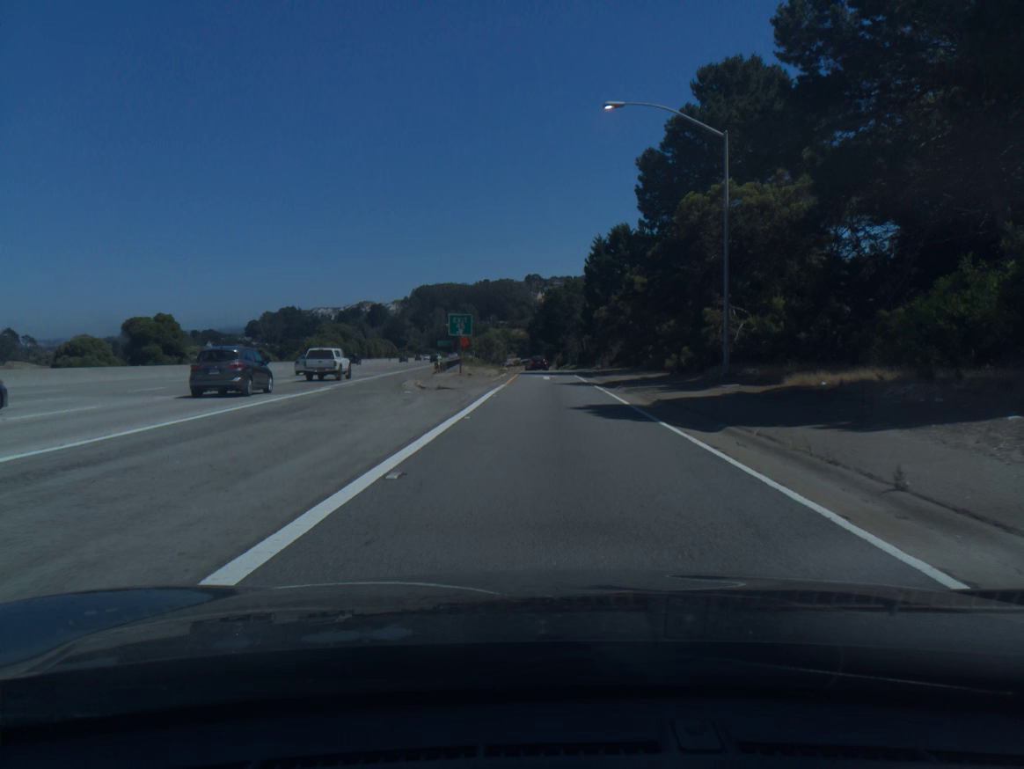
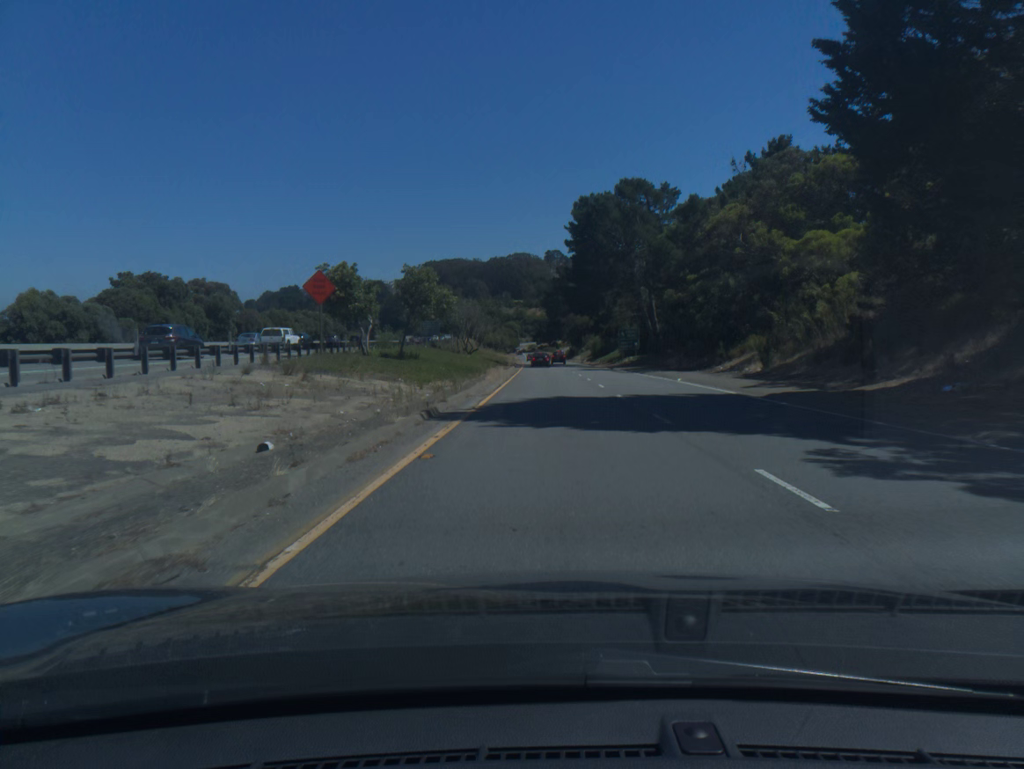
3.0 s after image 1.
(-0.5, +84.0) m; -1°
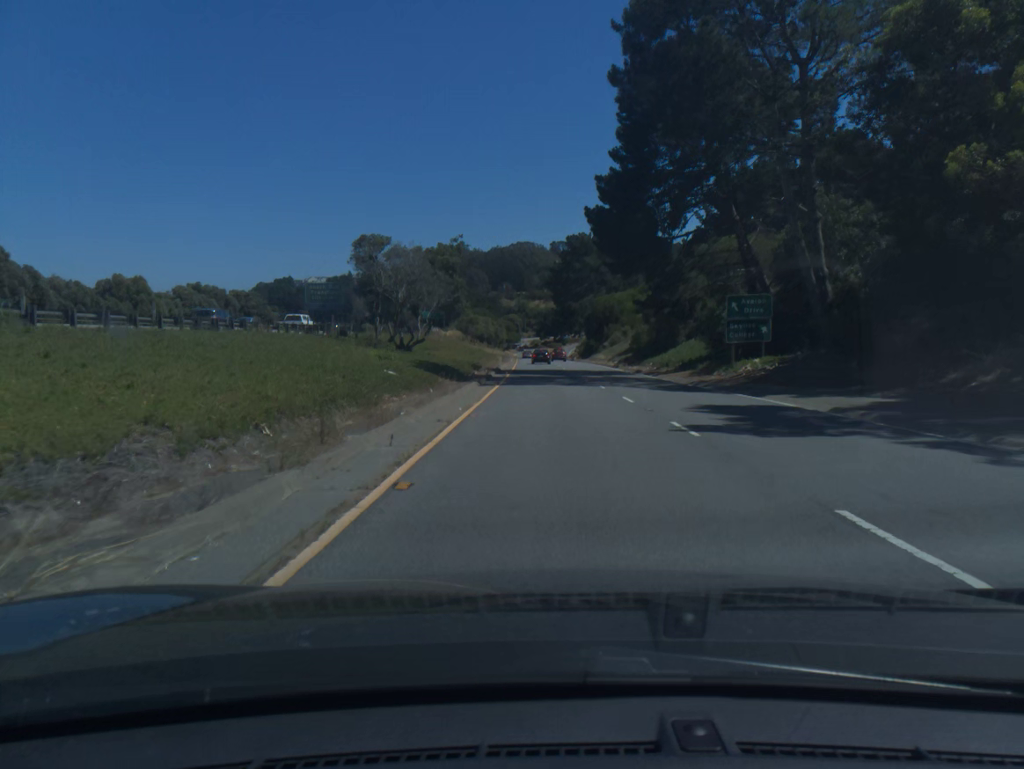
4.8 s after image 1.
(-0.2, +46.4) m; 0°
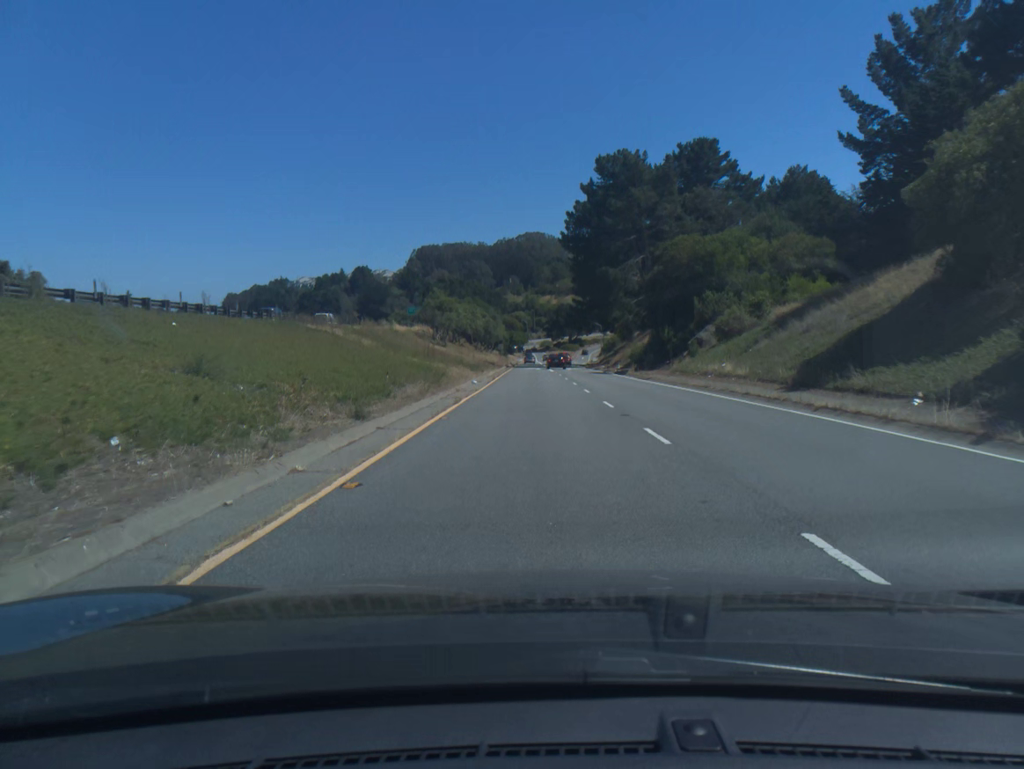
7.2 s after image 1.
(-0.4, +59.9) m; -1°
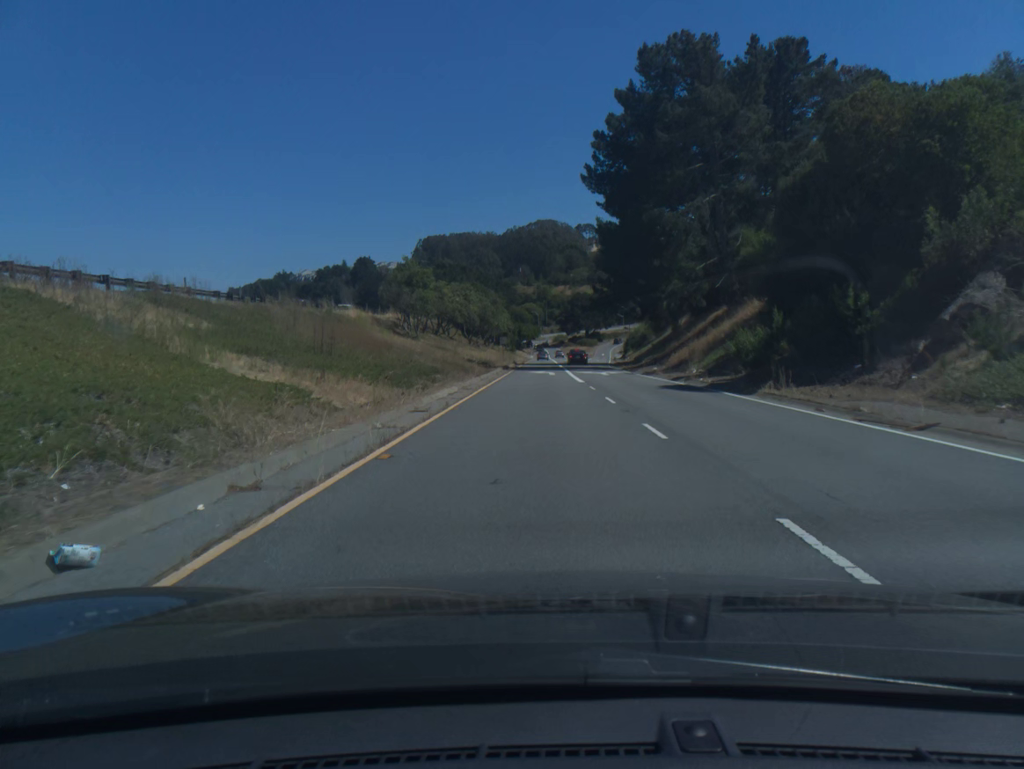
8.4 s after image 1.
(-0.2, +29.2) m; -1°
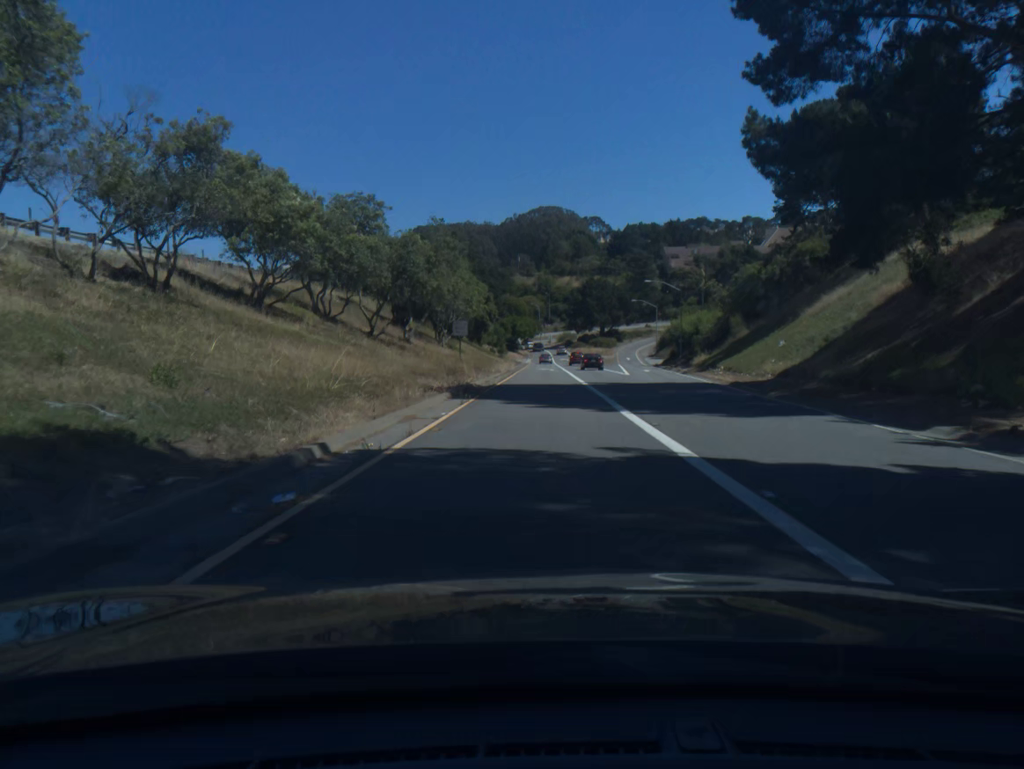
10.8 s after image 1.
(-0.2, +55.5) m; 0°
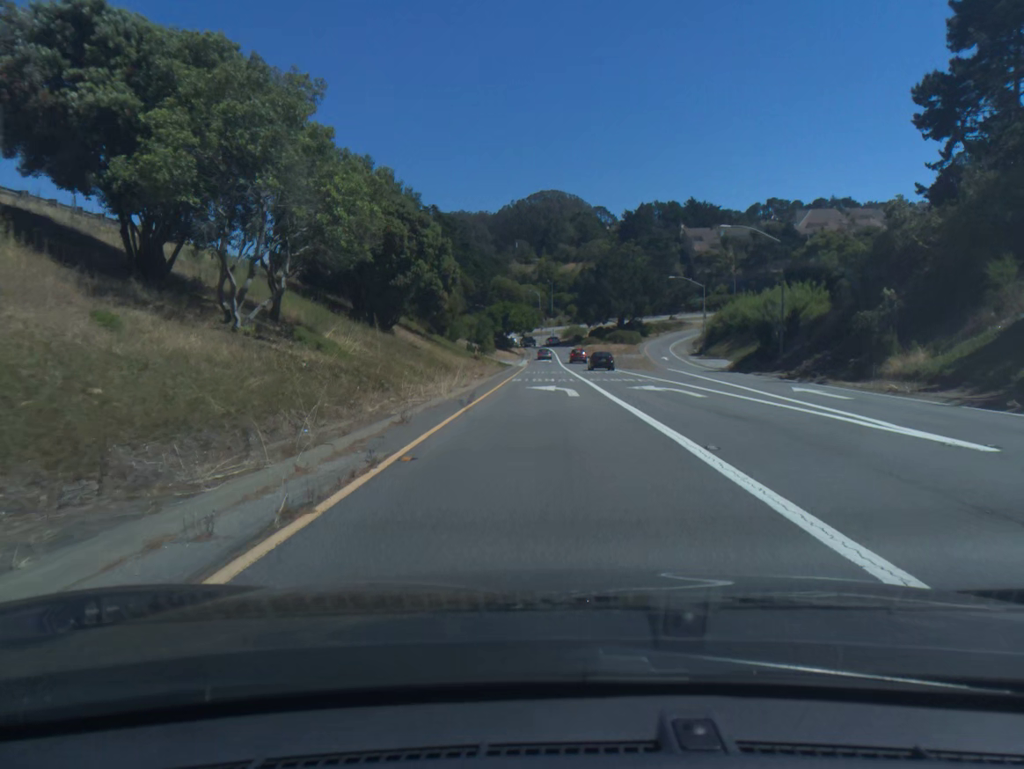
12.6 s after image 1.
(0.0, +40.5) m; 0°
